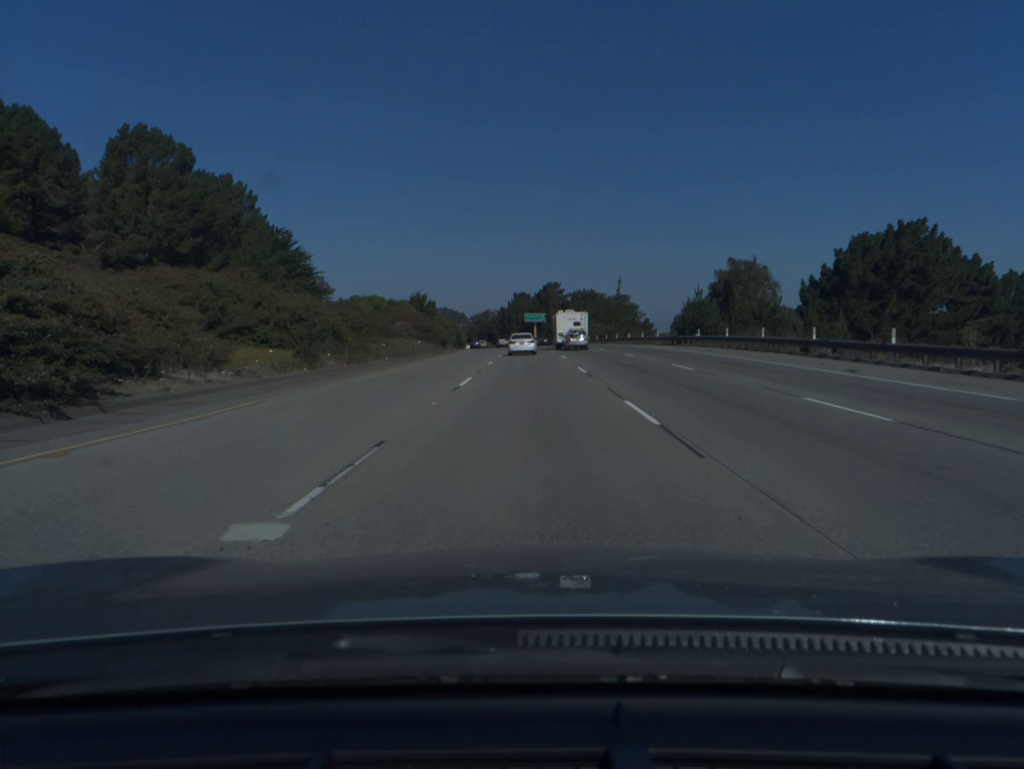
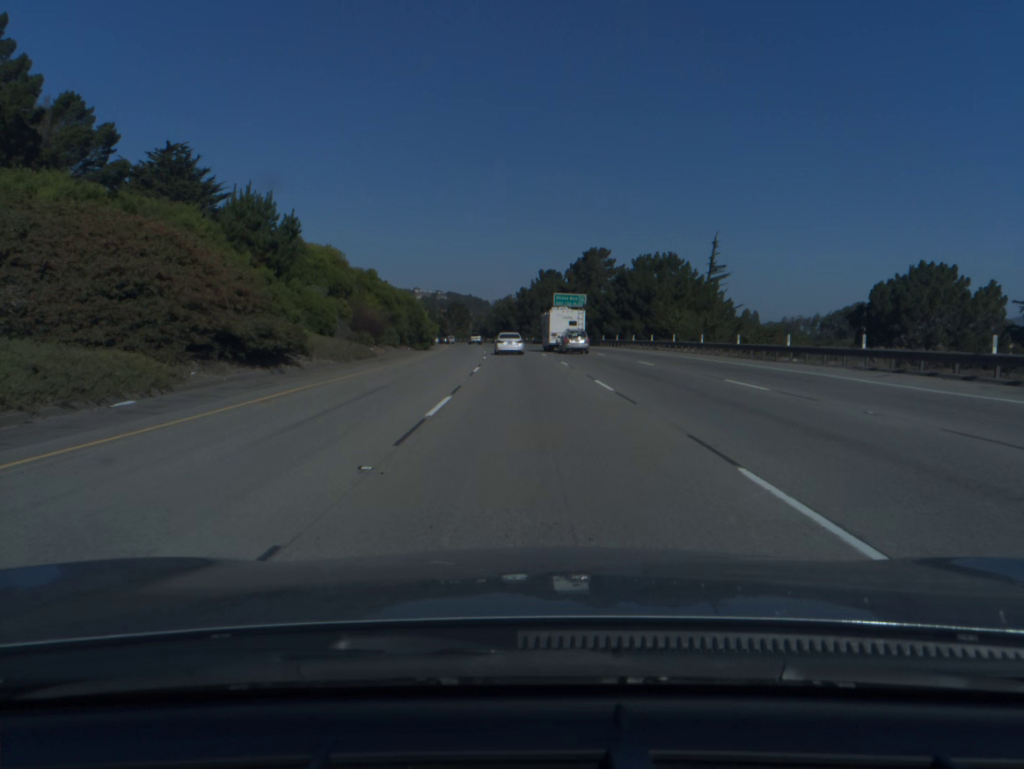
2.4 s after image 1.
(-0.7, +66.4) m; -2°
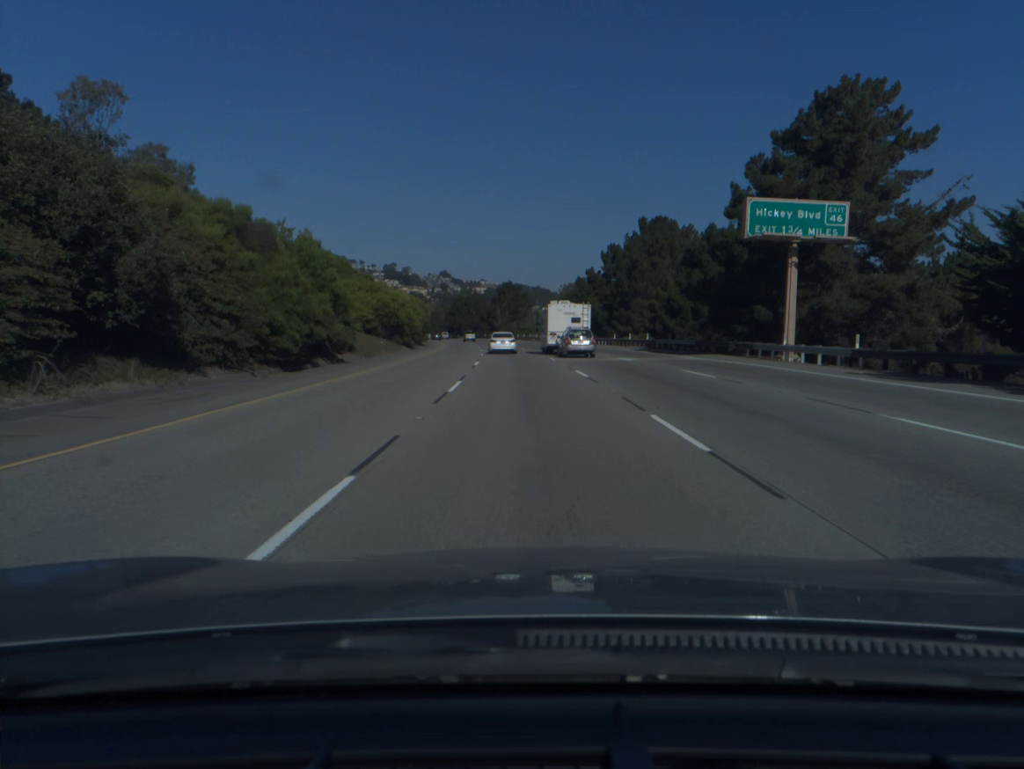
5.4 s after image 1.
(-3.3, +82.5) m; -5°
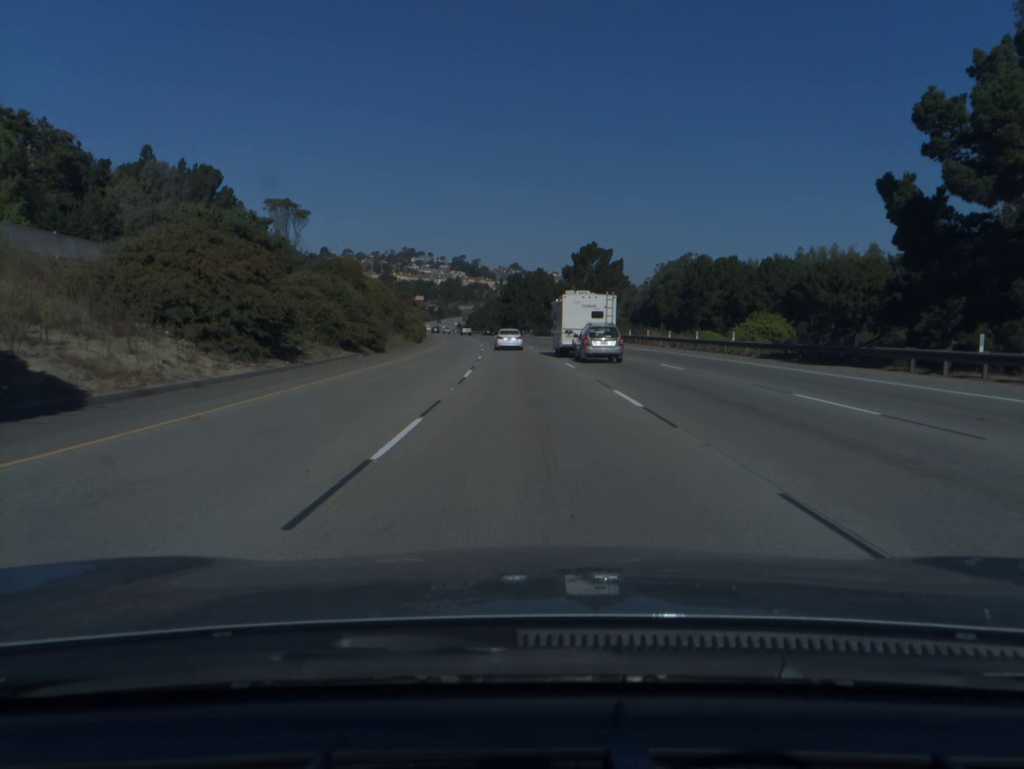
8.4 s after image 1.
(-3.6, +82.4) m; -5°
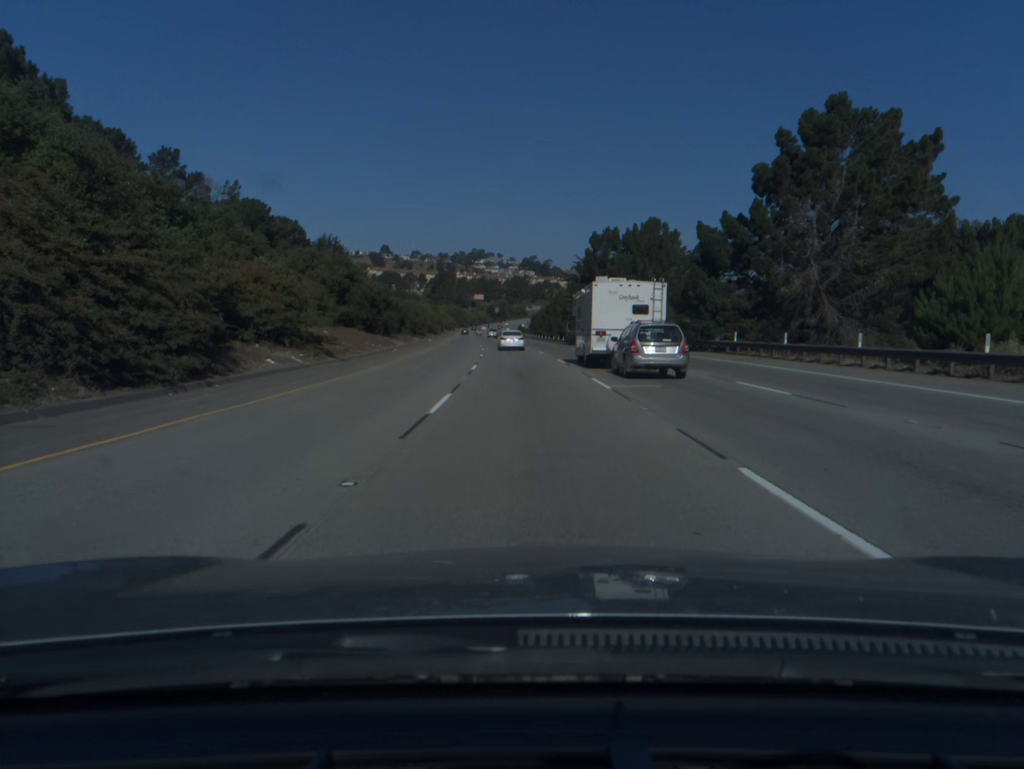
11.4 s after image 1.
(-3.7, +82.9) m; -5°
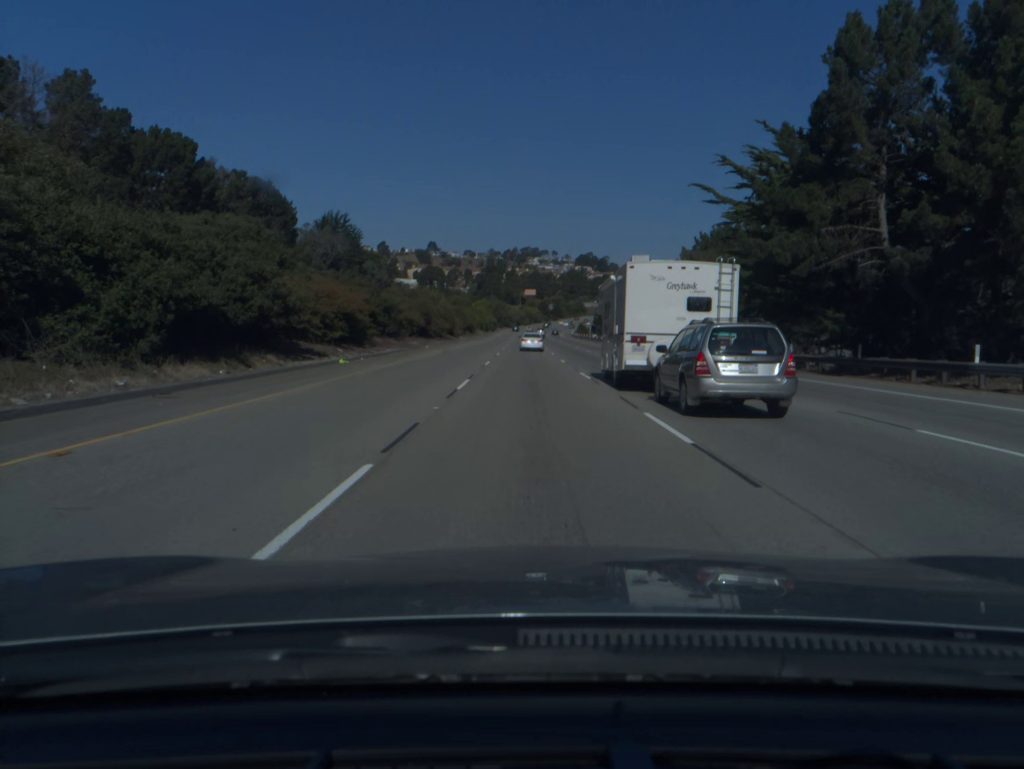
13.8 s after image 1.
(-2.5, +67.0) m; -4°
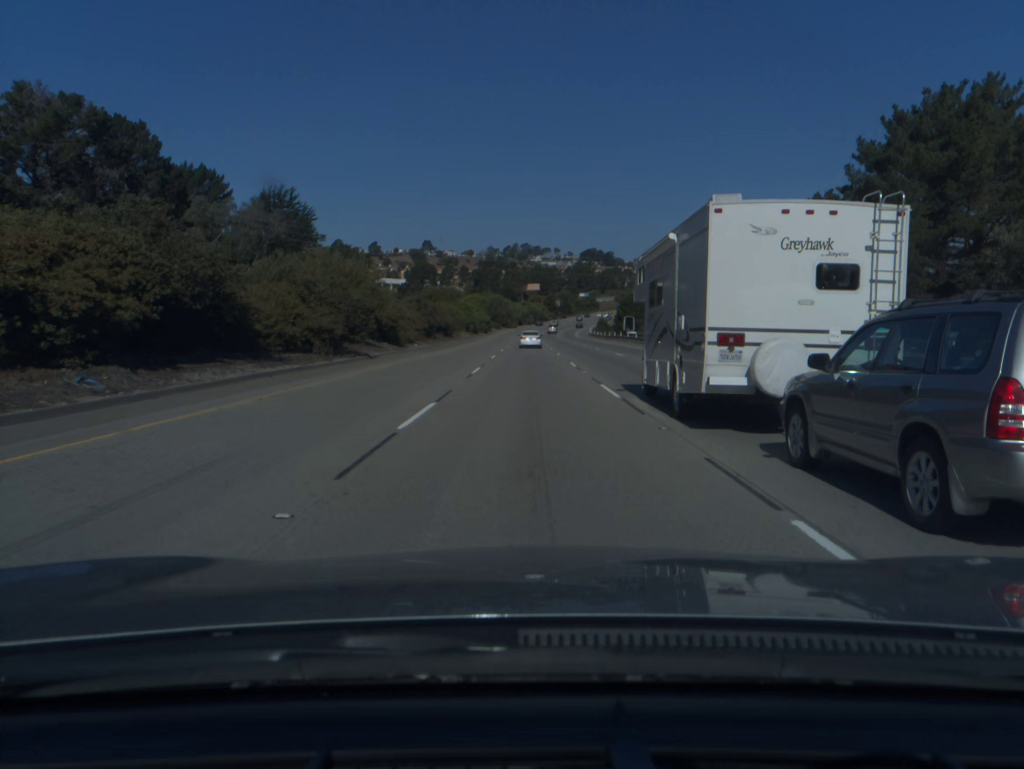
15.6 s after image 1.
(-0.3, +51.7) m; 0°
